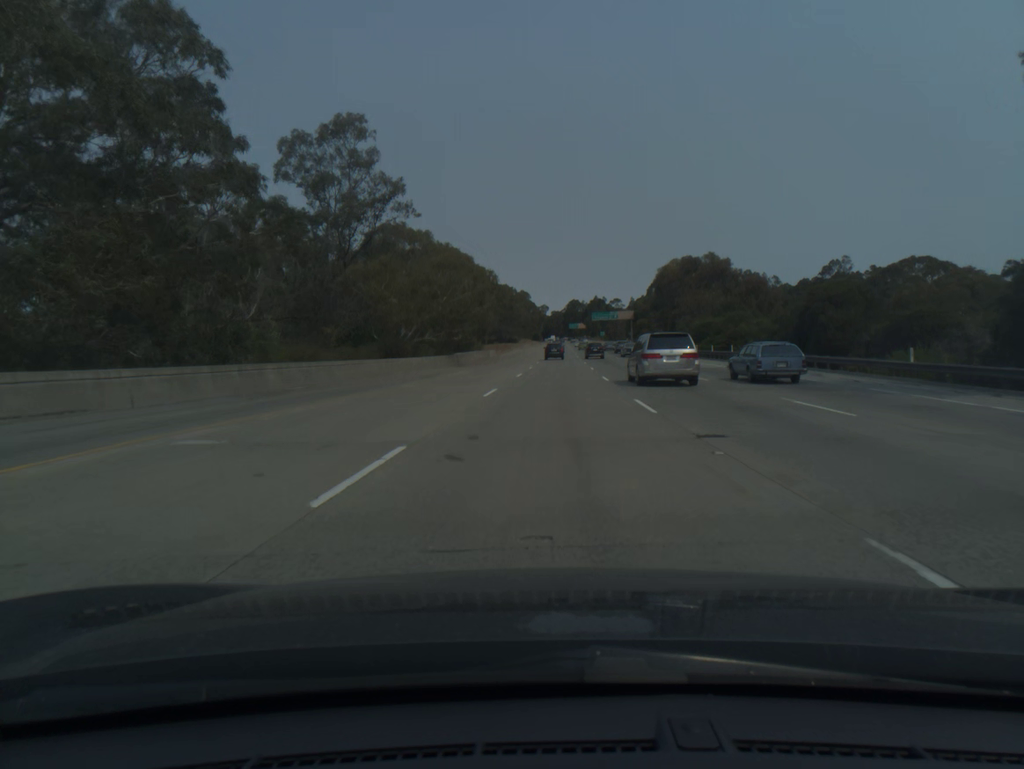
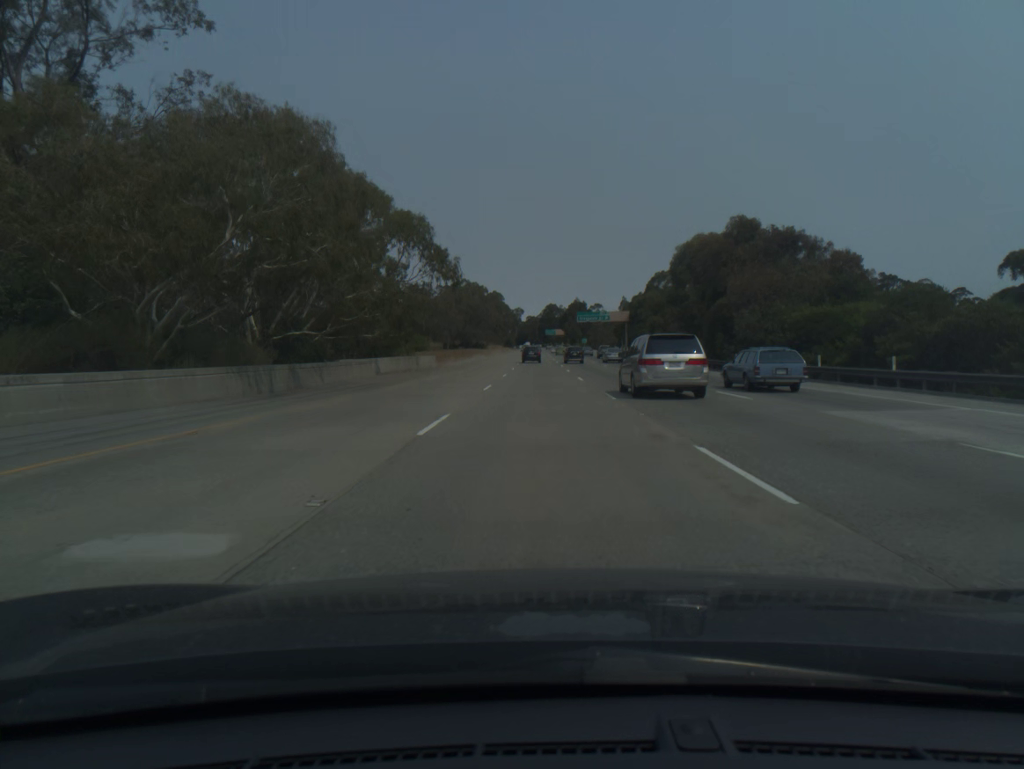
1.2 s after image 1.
(+0.8, +38.4) m; +2°
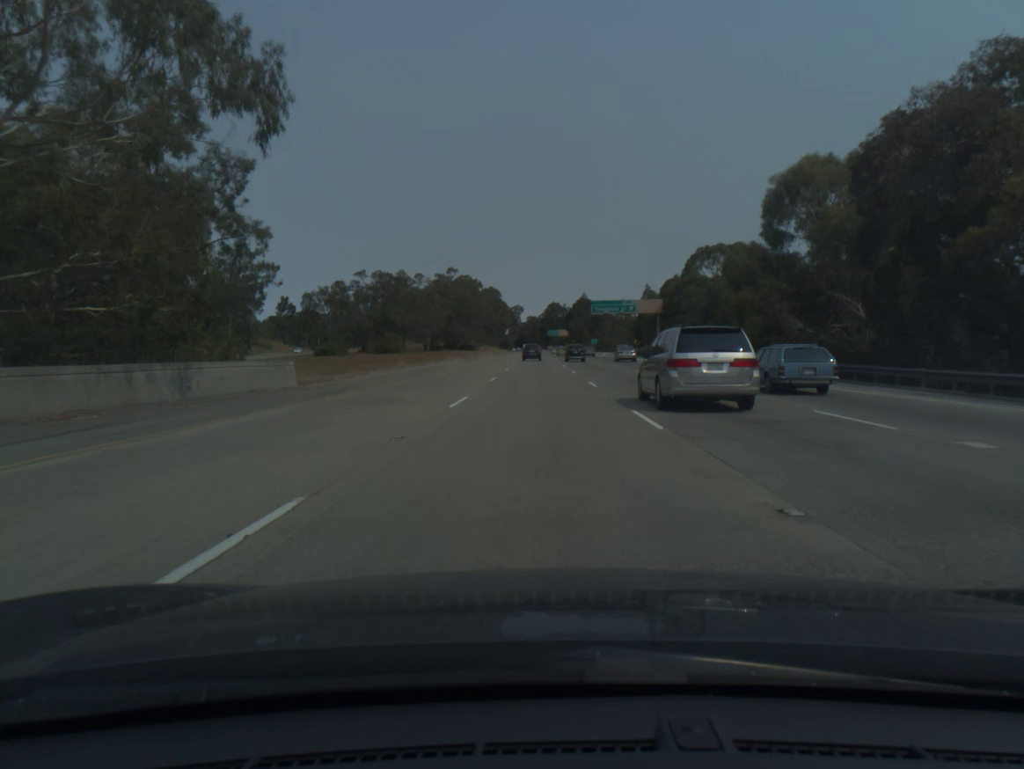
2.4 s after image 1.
(0.0, +38.4) m; 0°
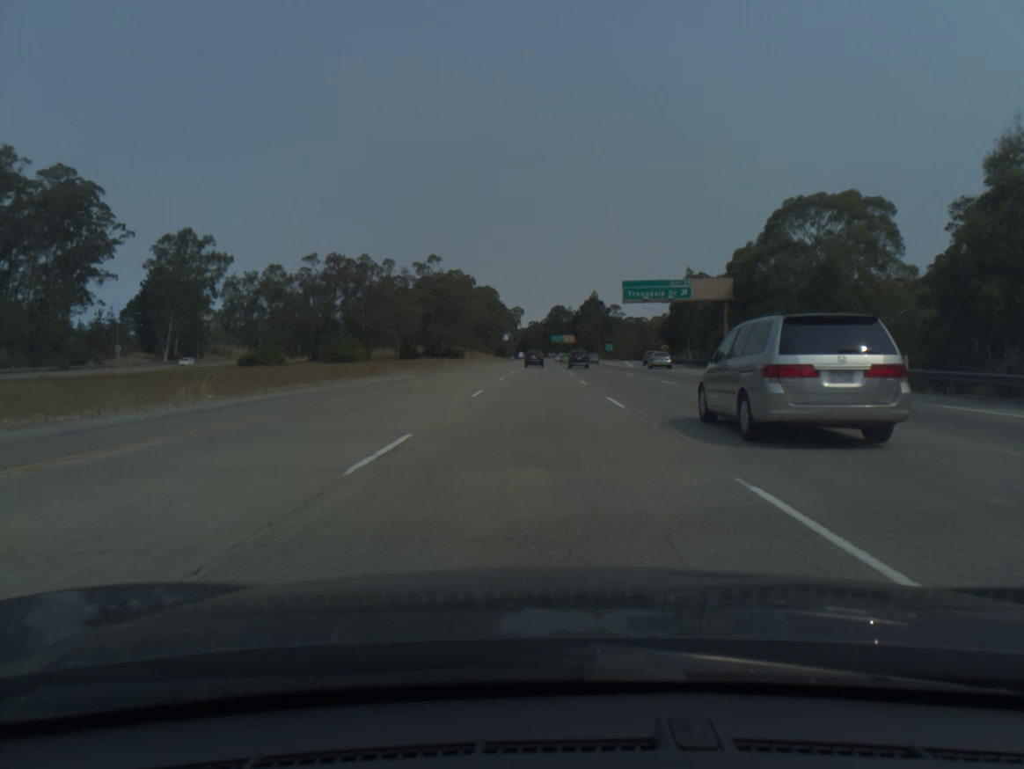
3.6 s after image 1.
(-0.1, +38.4) m; 0°
